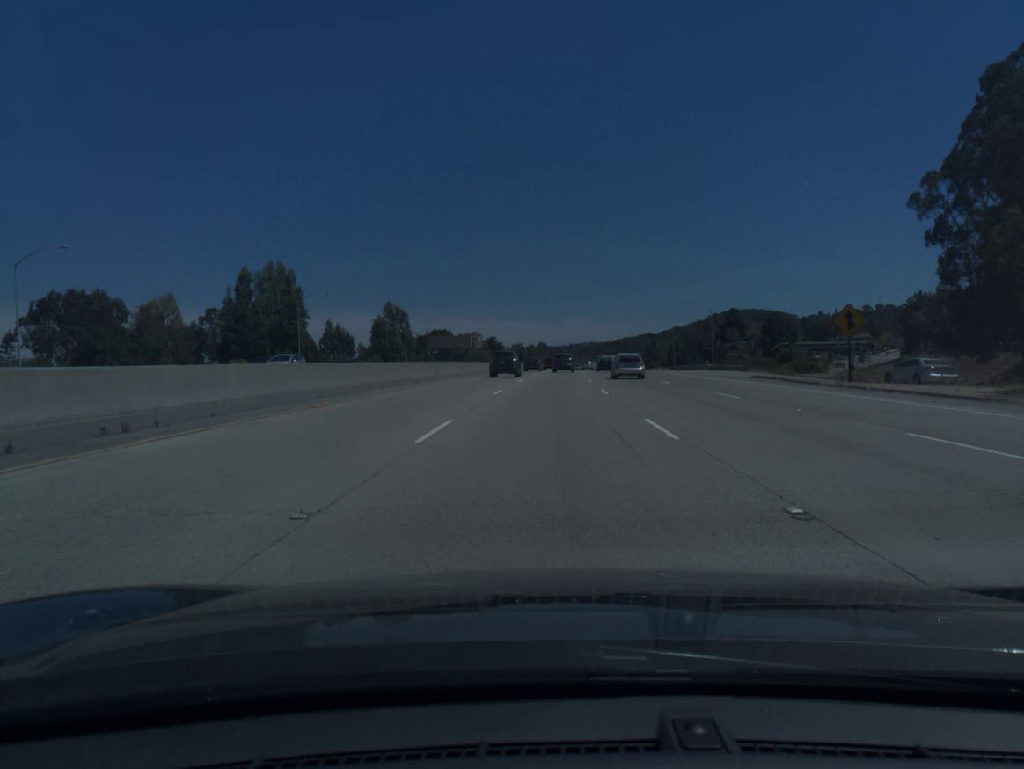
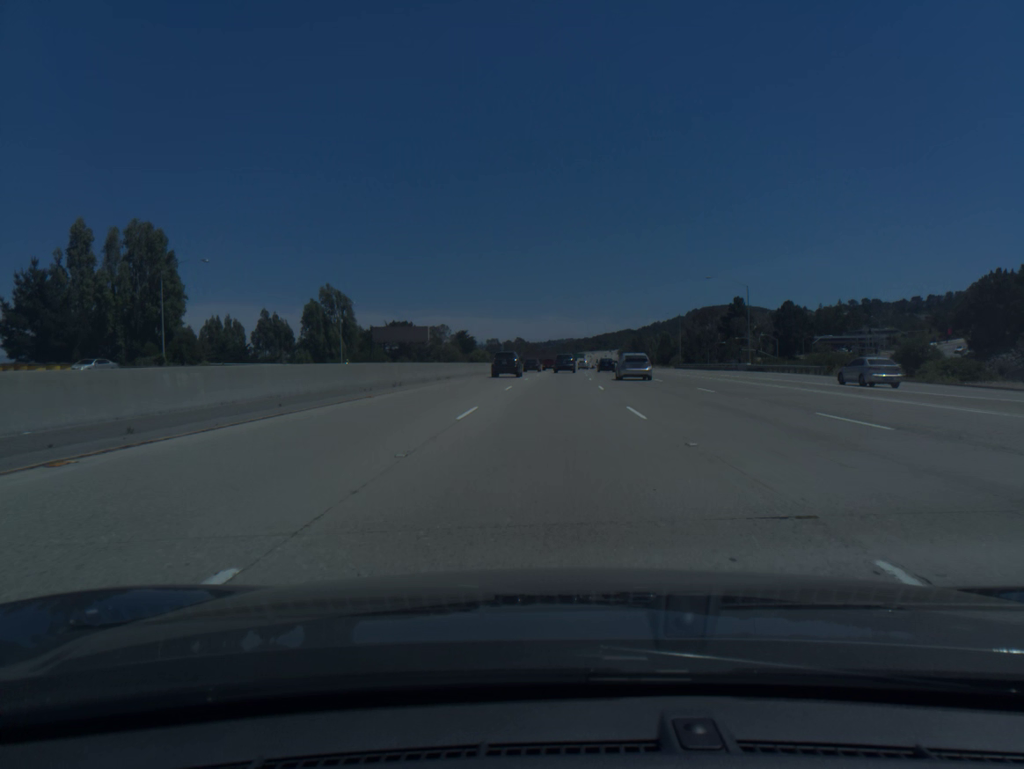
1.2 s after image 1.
(+0.5, +38.8) m; +2°
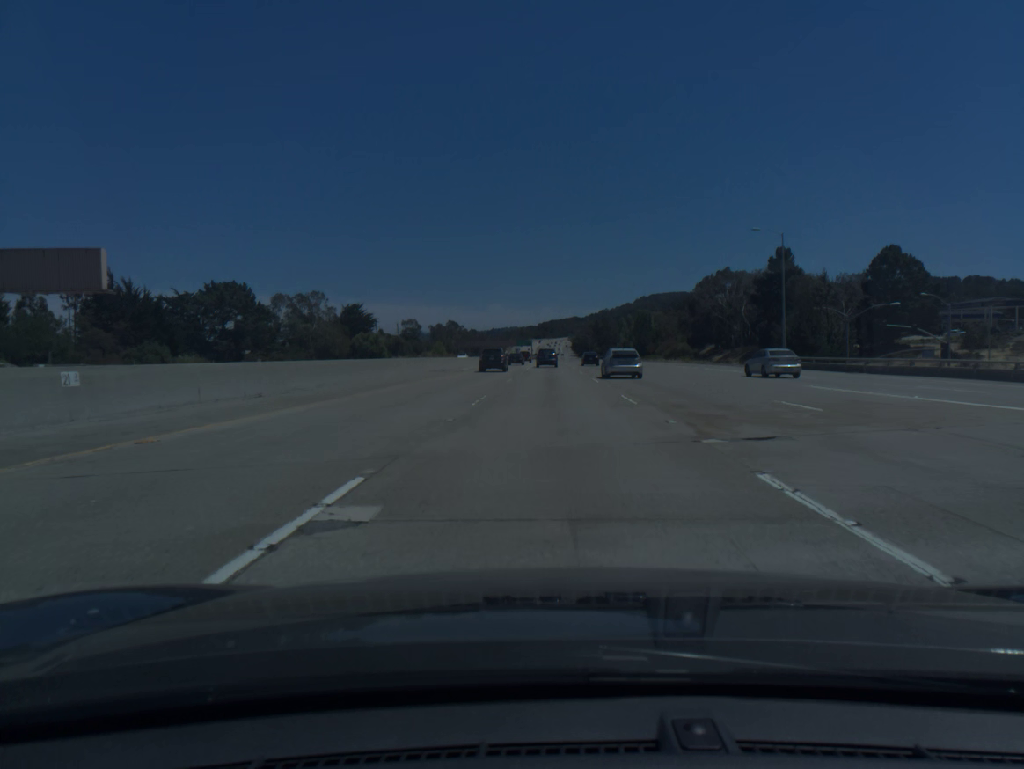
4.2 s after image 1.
(+3.5, +97.2) m; +4°
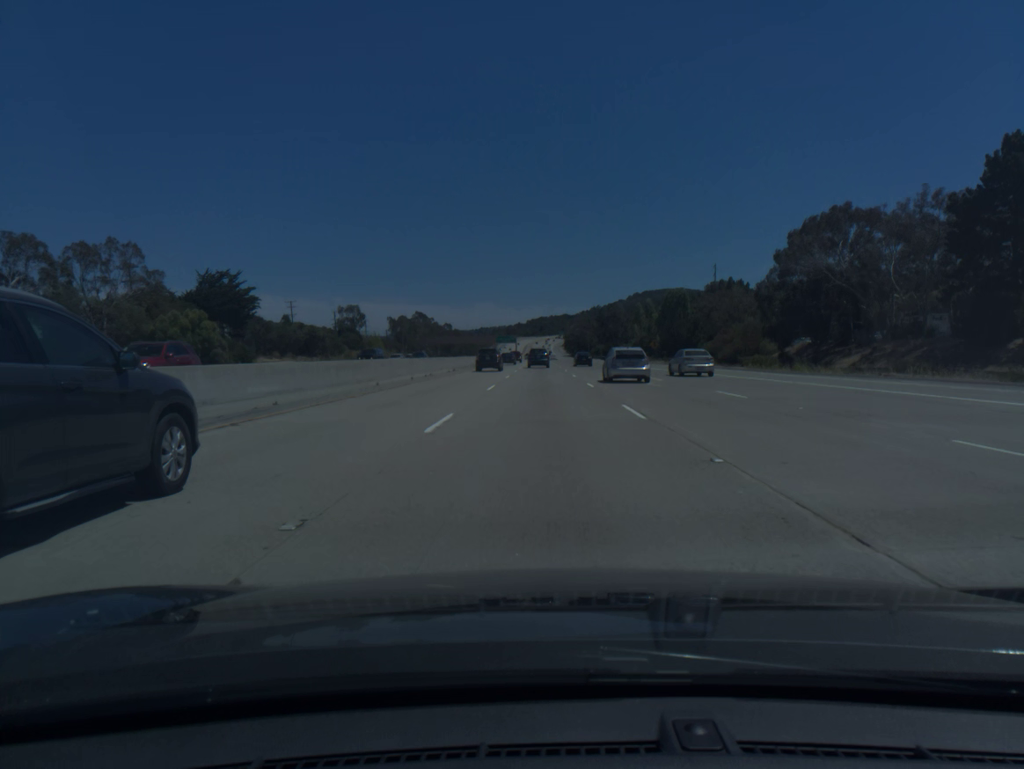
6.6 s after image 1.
(+1.0, +78.5) m; +1°
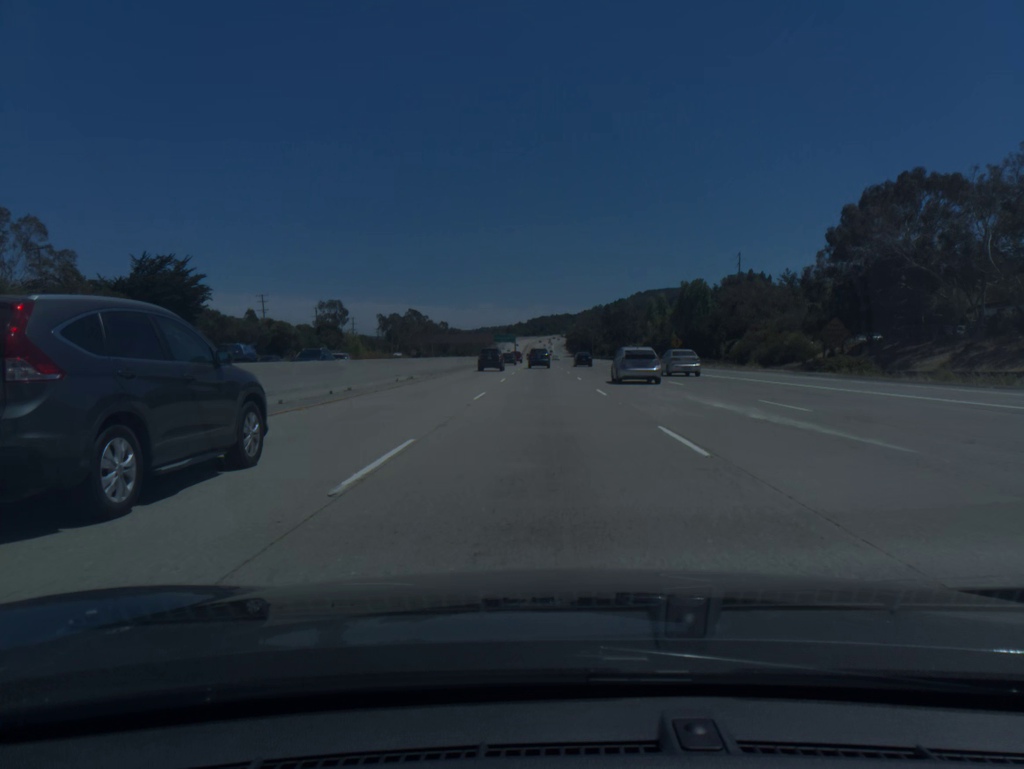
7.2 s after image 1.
(0.0, +19.6) m; 0°
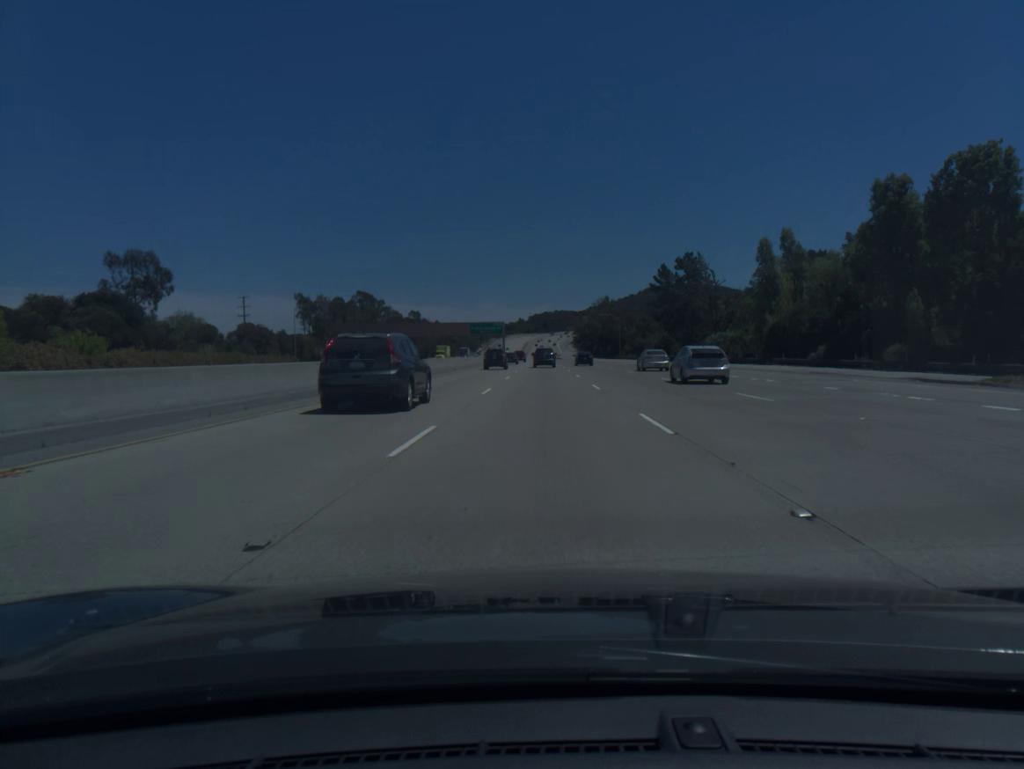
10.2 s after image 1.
(-0.2, +97.3) m; 0°
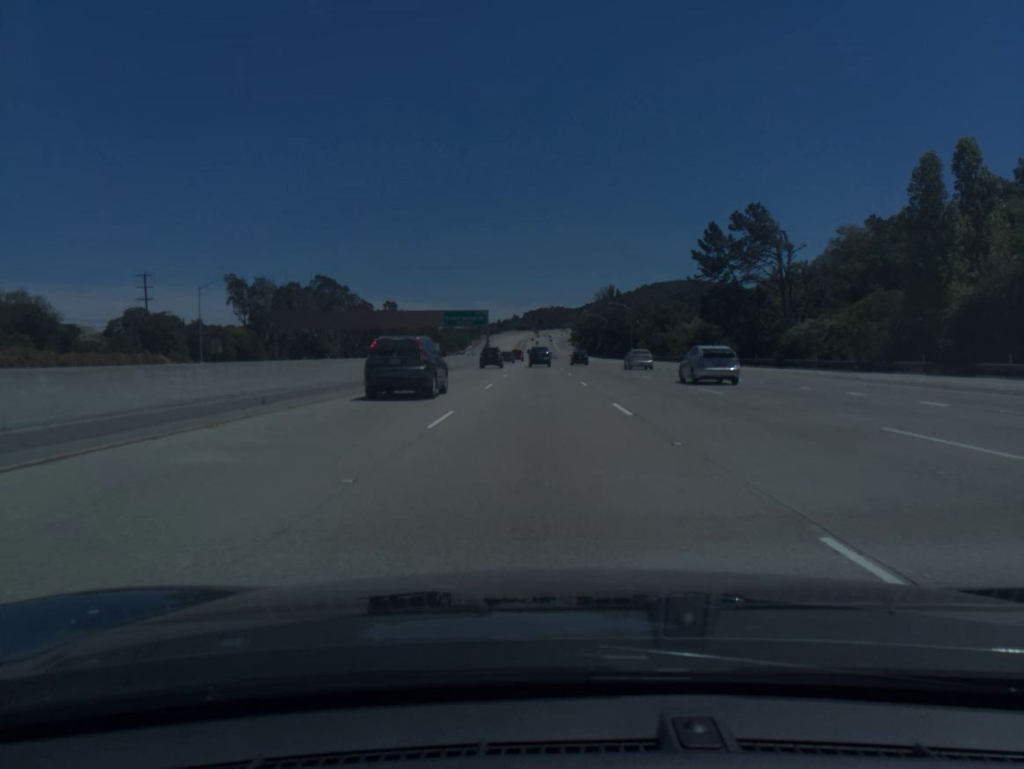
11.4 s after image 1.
(+0.1, +38.8) m; 0°
